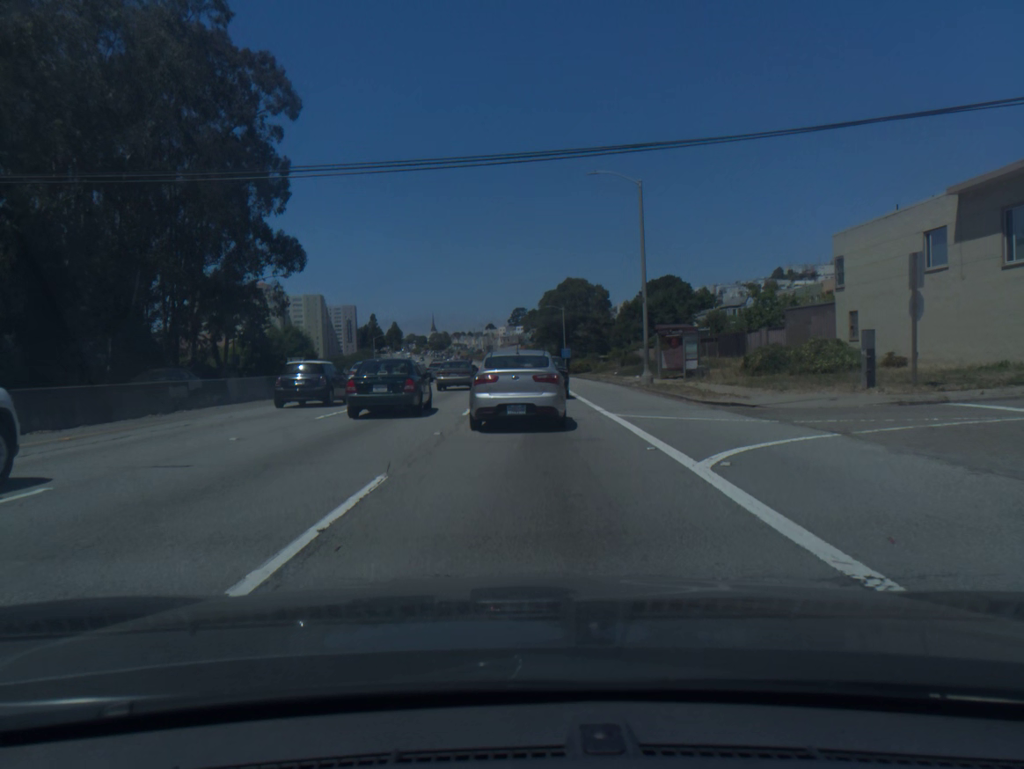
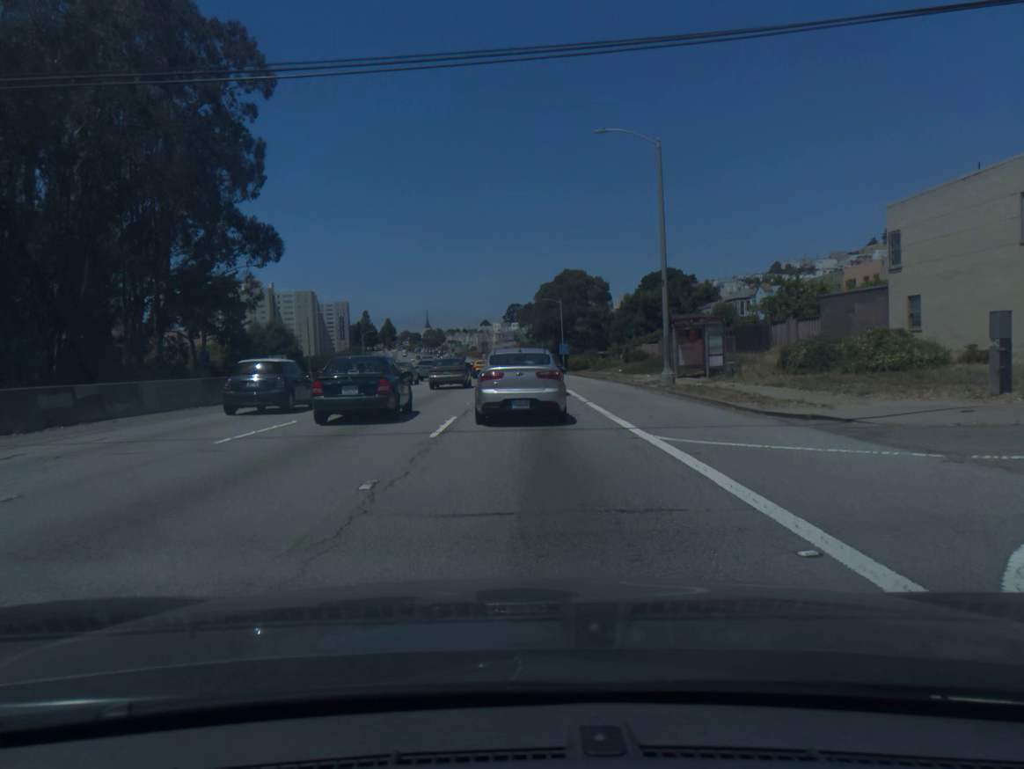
(0.0, +5.8) m; 0°
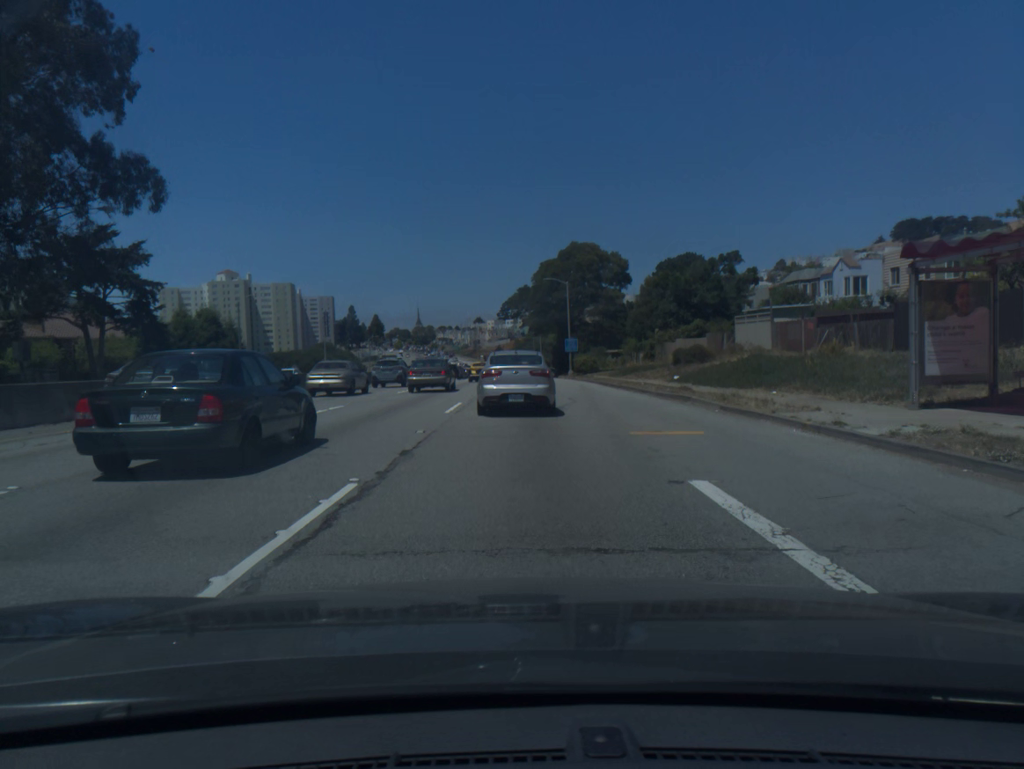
(+0.1, +23.9) m; 0°
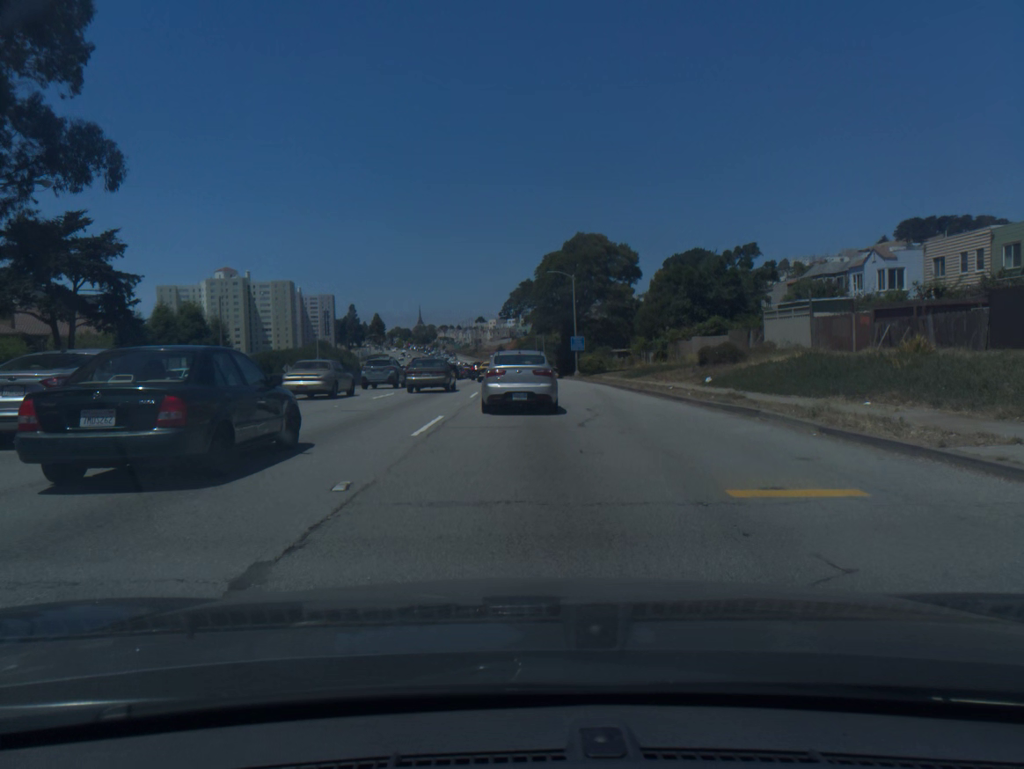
(0.0, +6.0) m; 0°
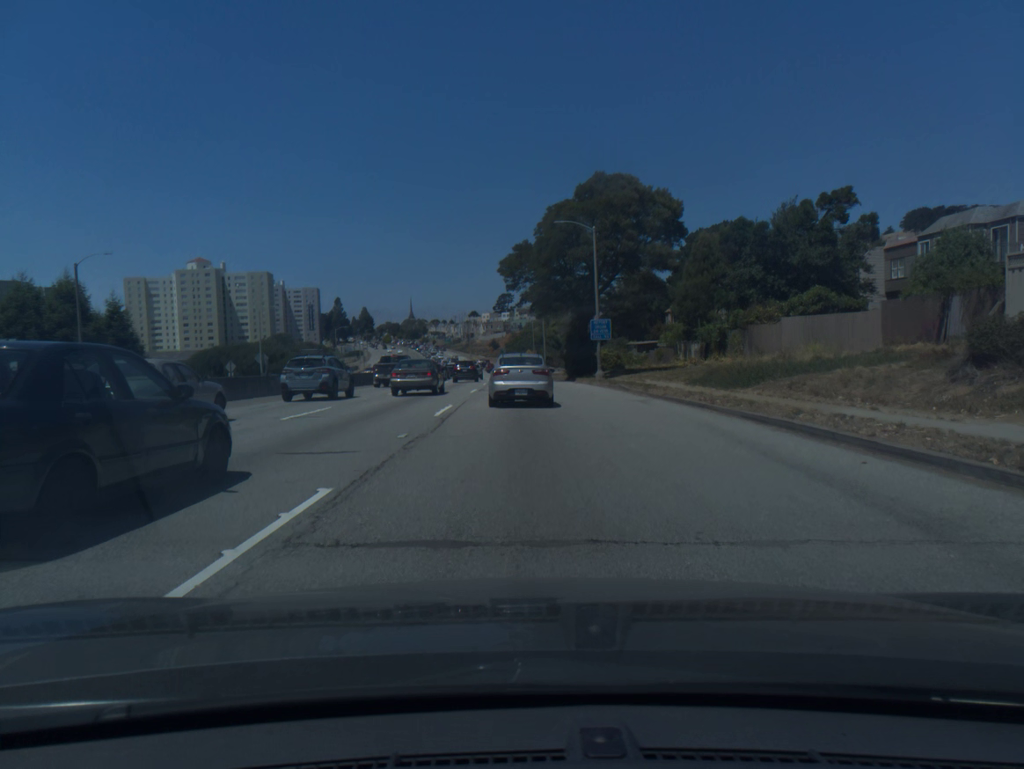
(+0.1, +23.8) m; 0°
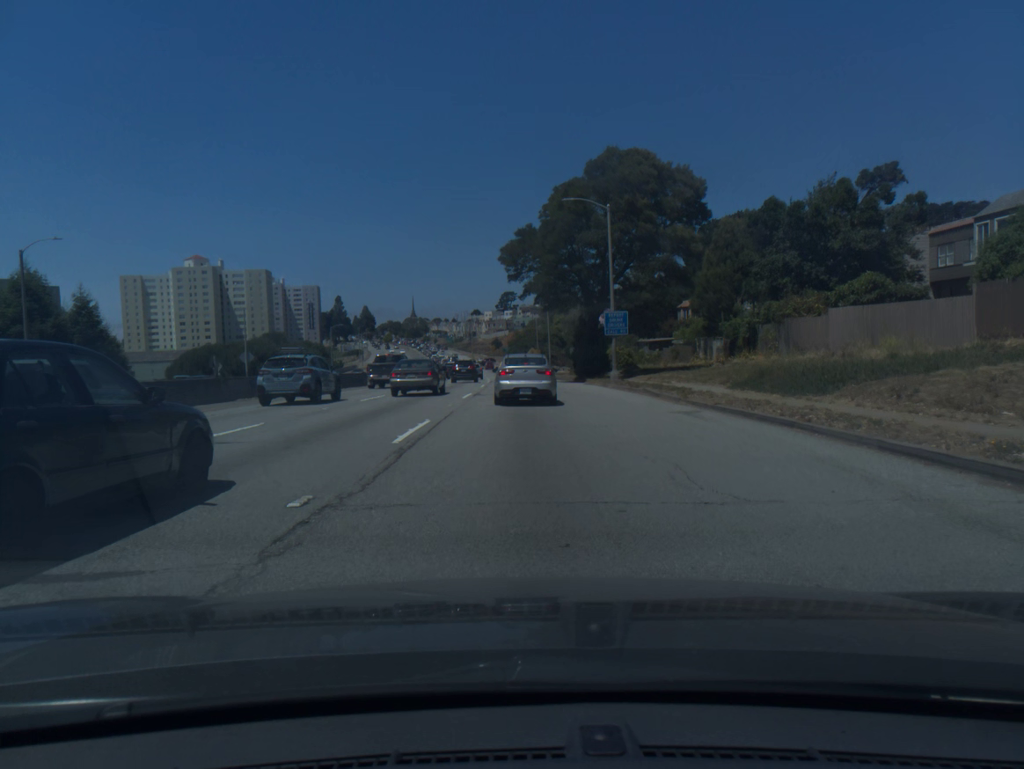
(0.0, +6.1) m; 0°
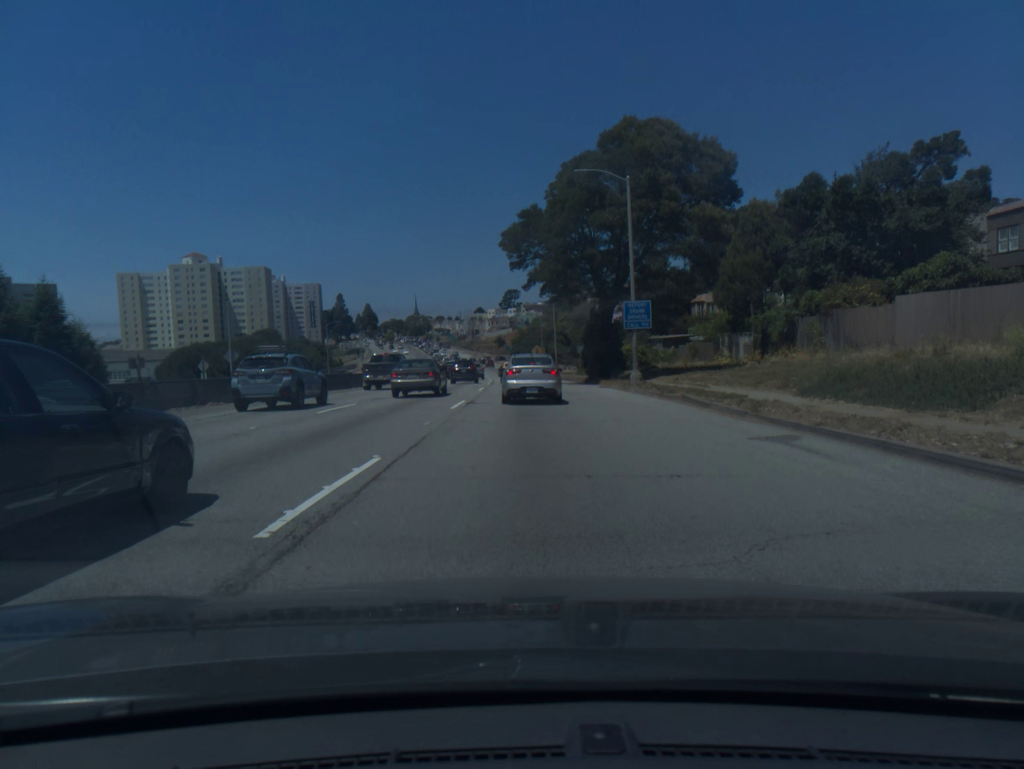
(0.0, +6.1) m; 0°
